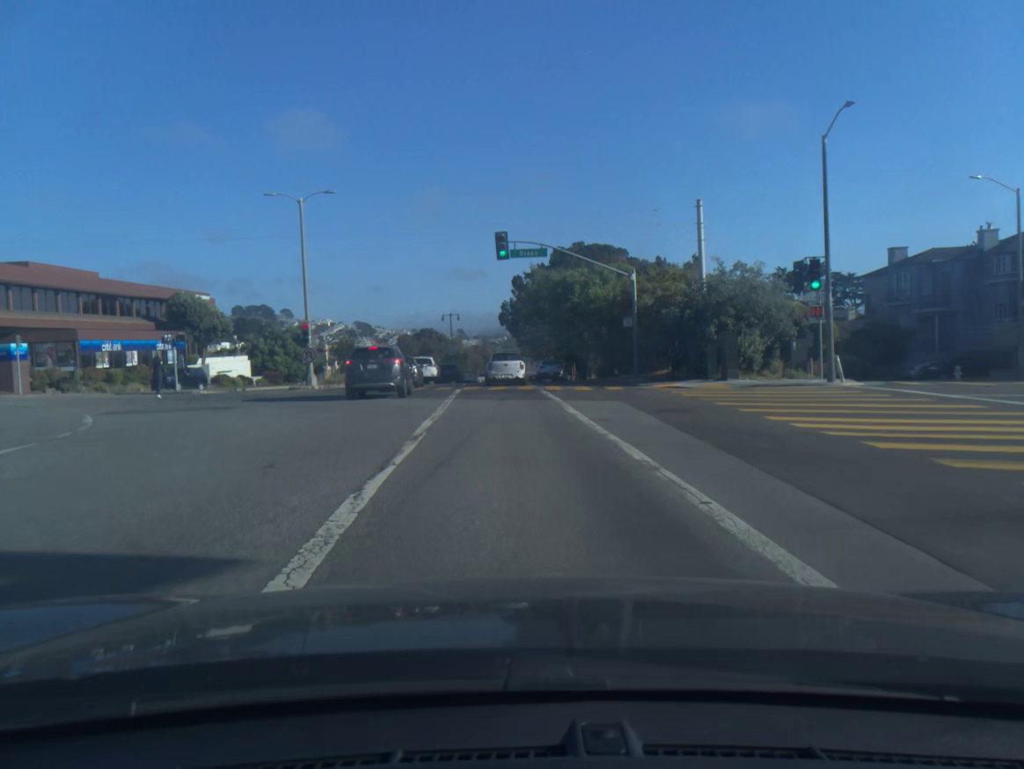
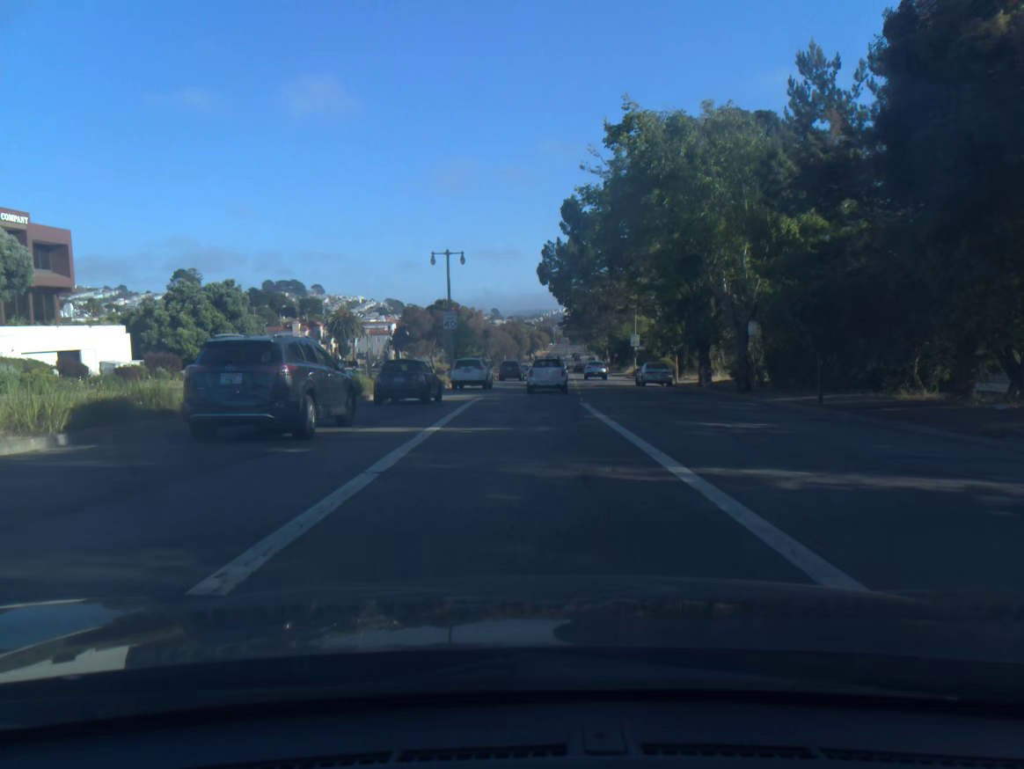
(-1.4, +44.0) m; -3°
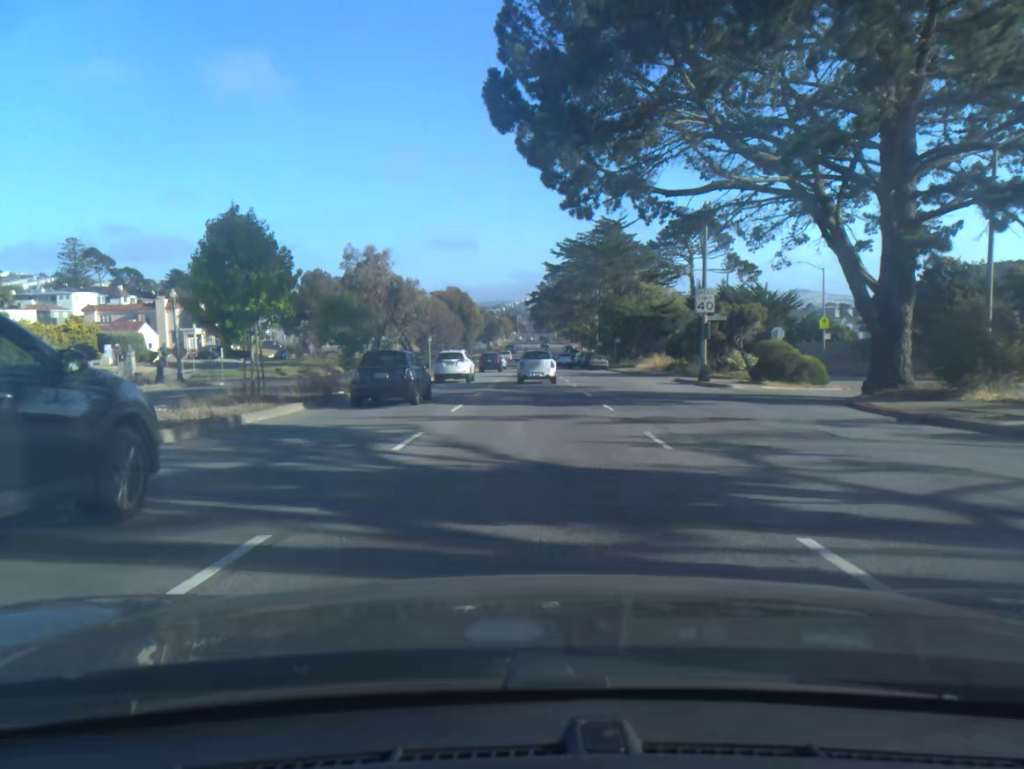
(+1.4, +45.4) m; +3°
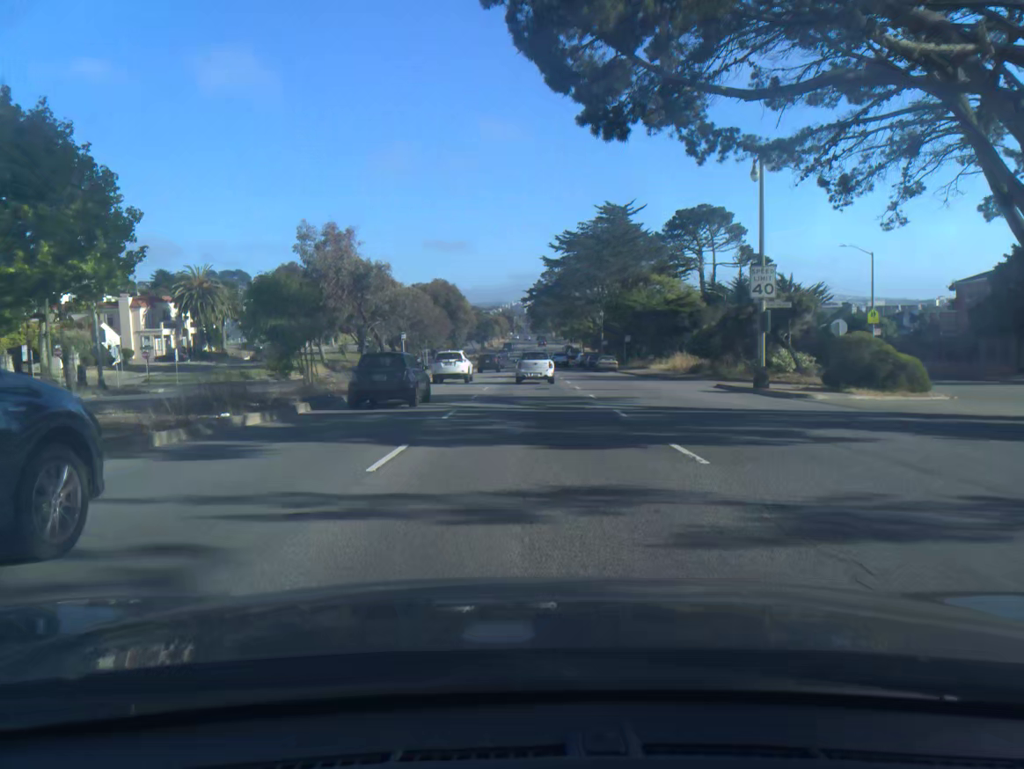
(0.0, +9.3) m; 0°
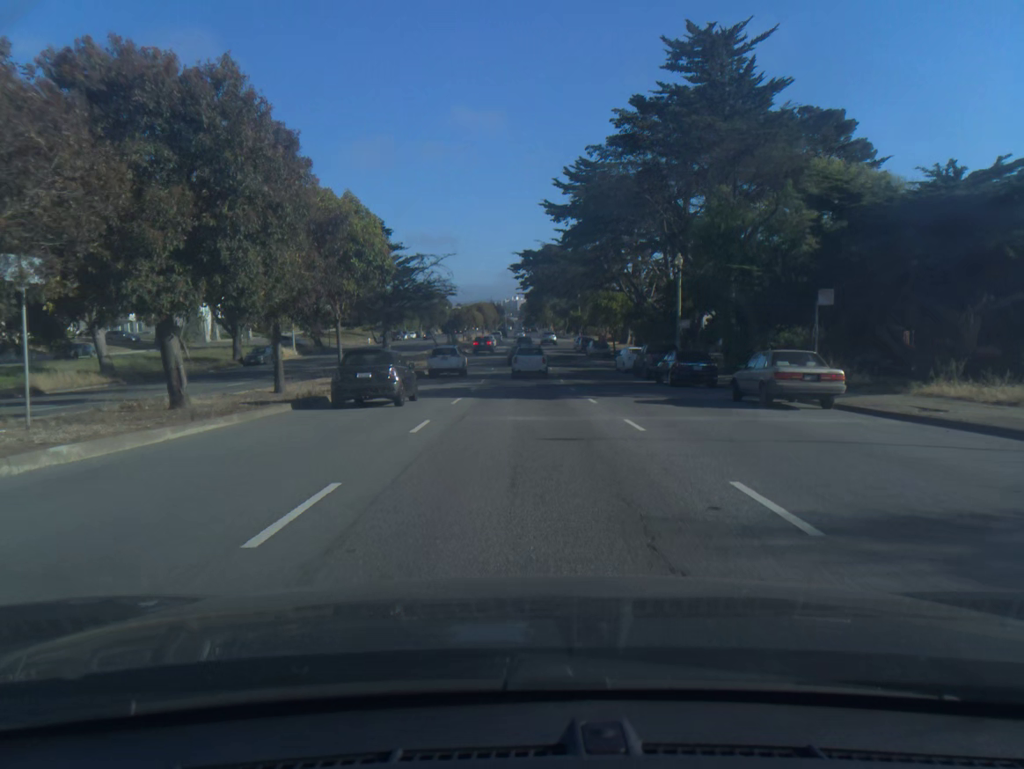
(+0.5, +47.7) m; 0°
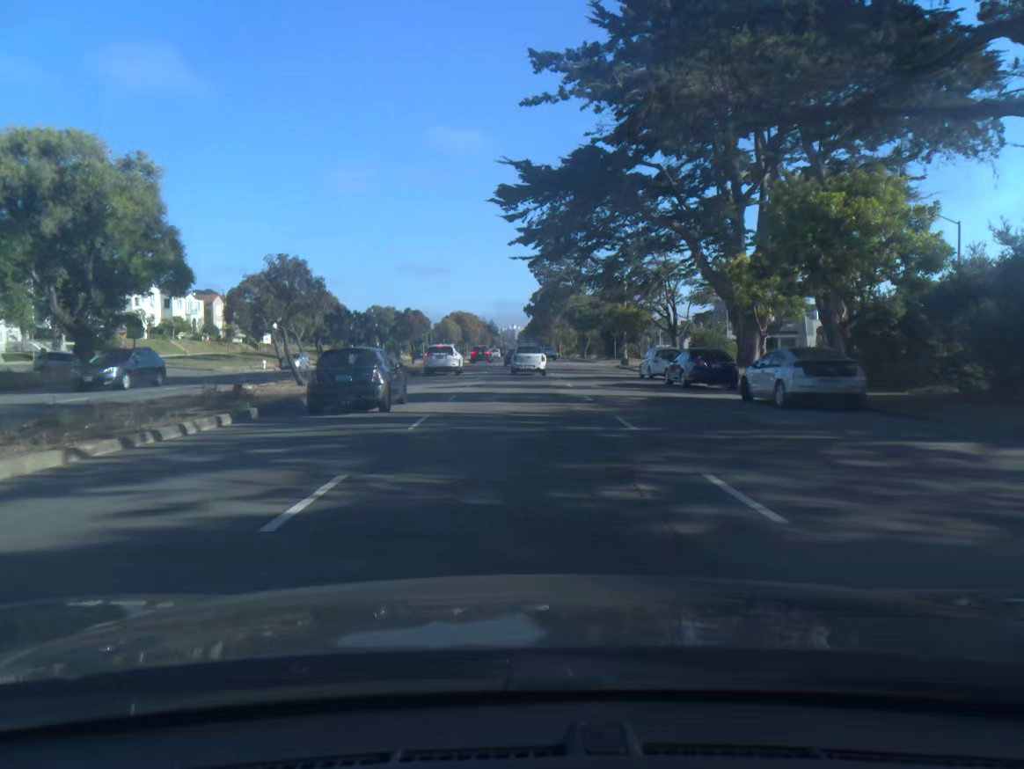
(-0.1, +49.7) m; 0°
